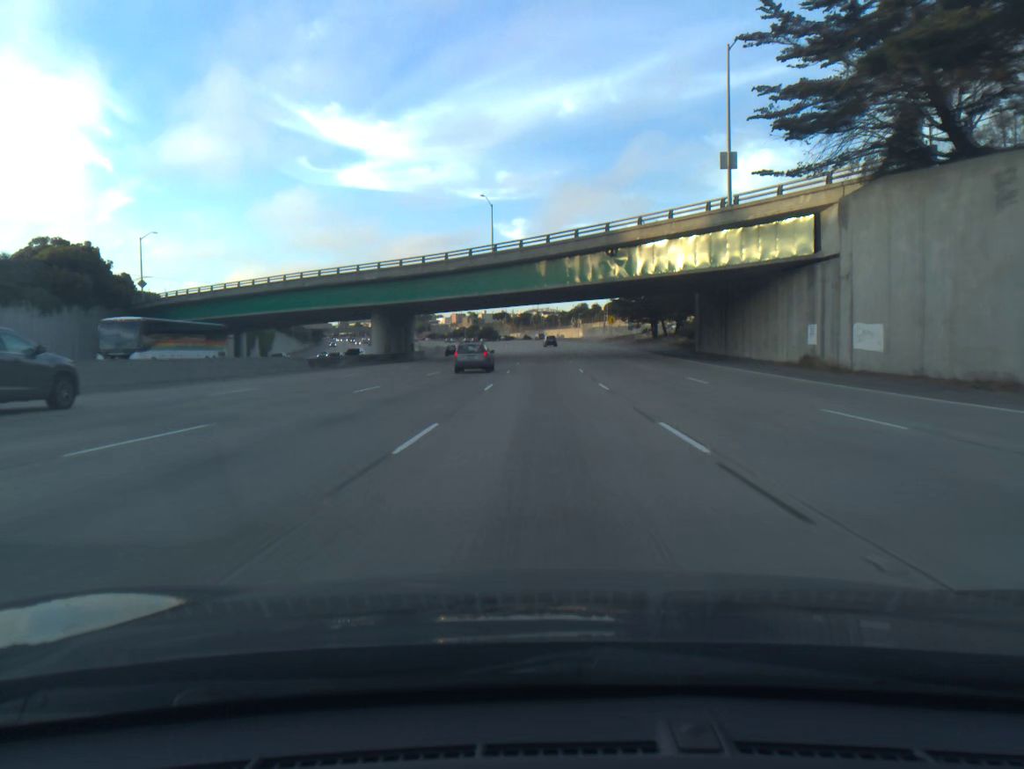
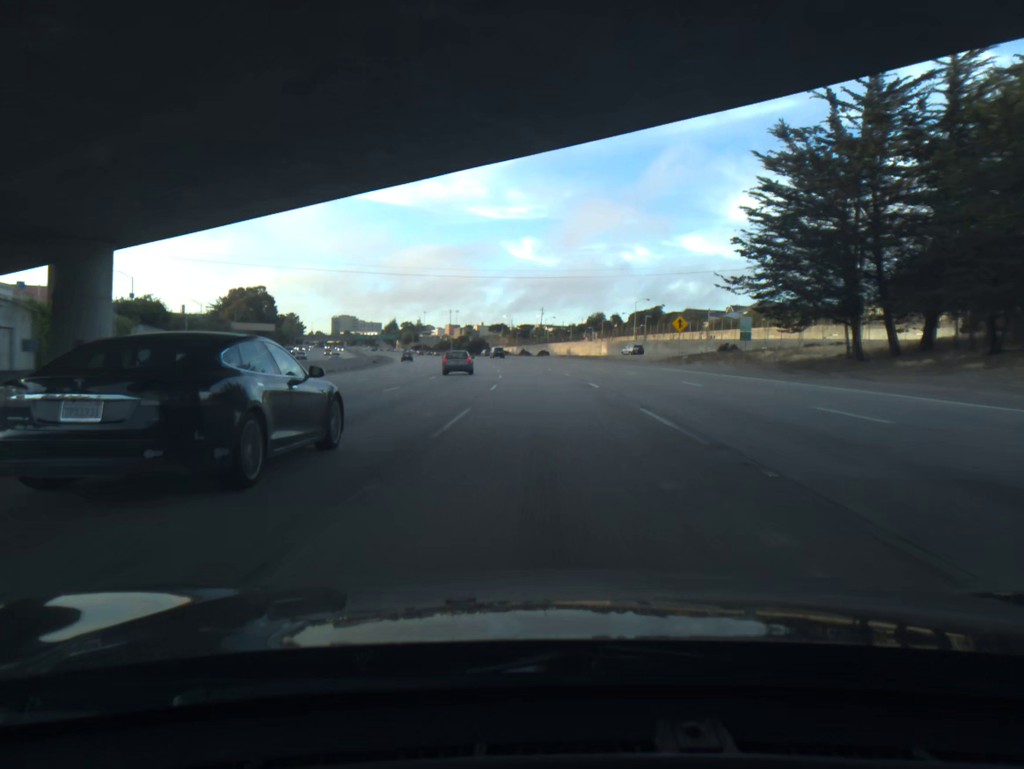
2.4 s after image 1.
(0.0, +67.6) m; 0°
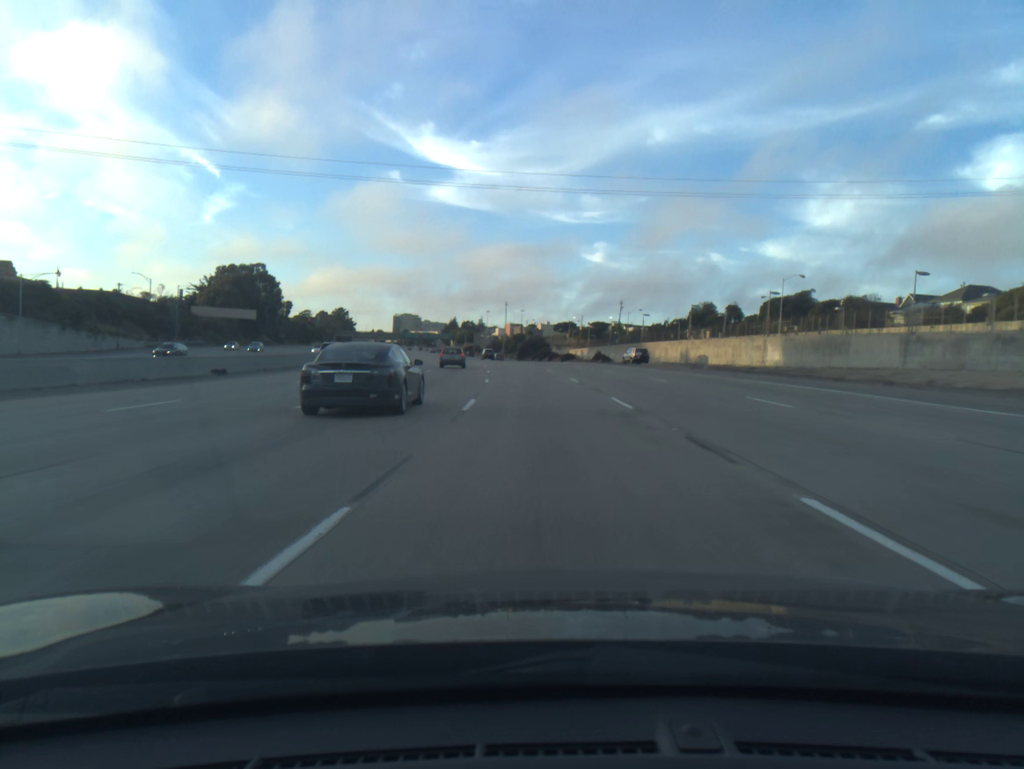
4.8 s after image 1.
(-2.3, +67.1) m; -5°
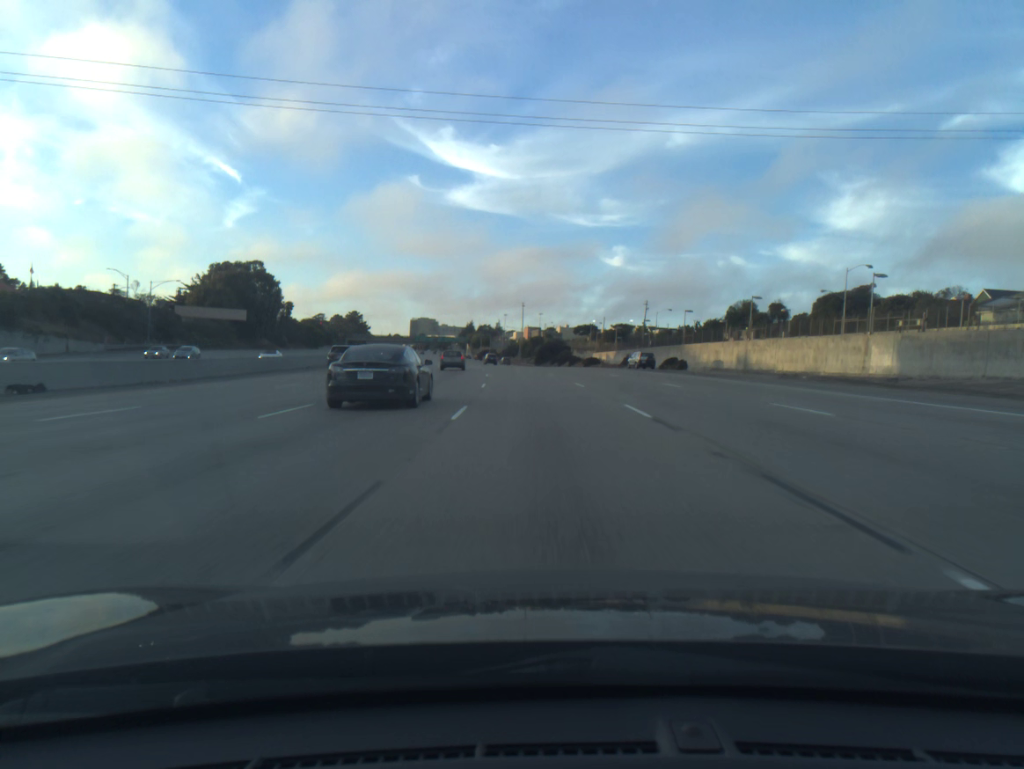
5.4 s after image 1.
(-0.2, +16.7) m; -1°
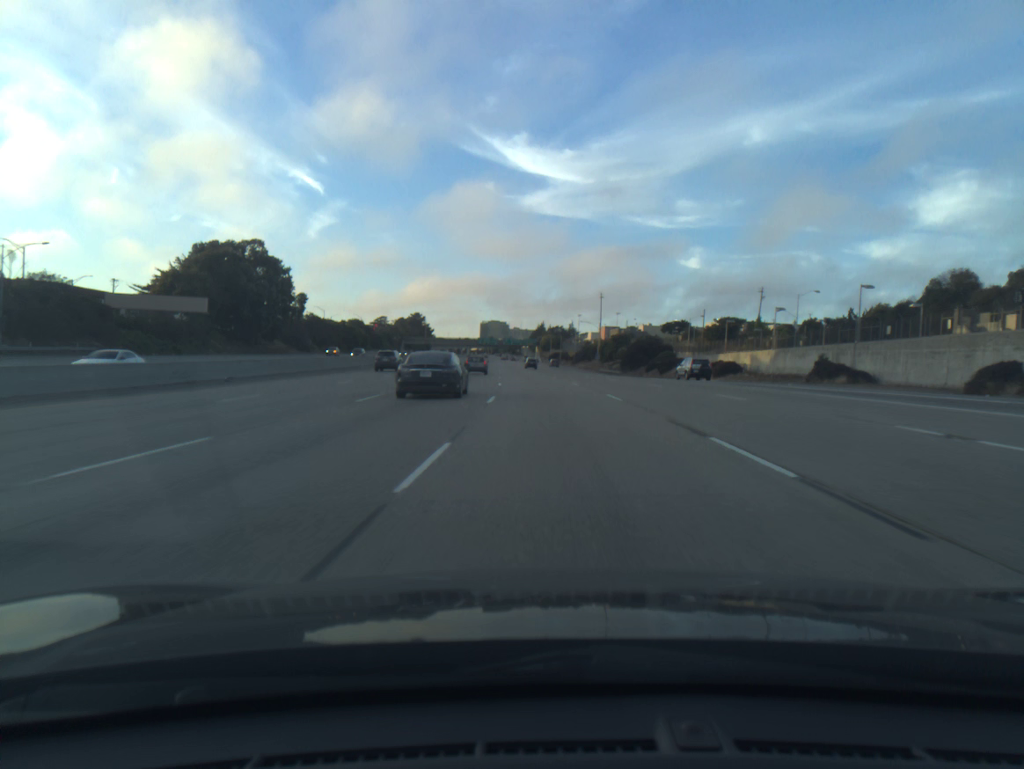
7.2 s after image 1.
(-2.2, +50.4) m; -5°
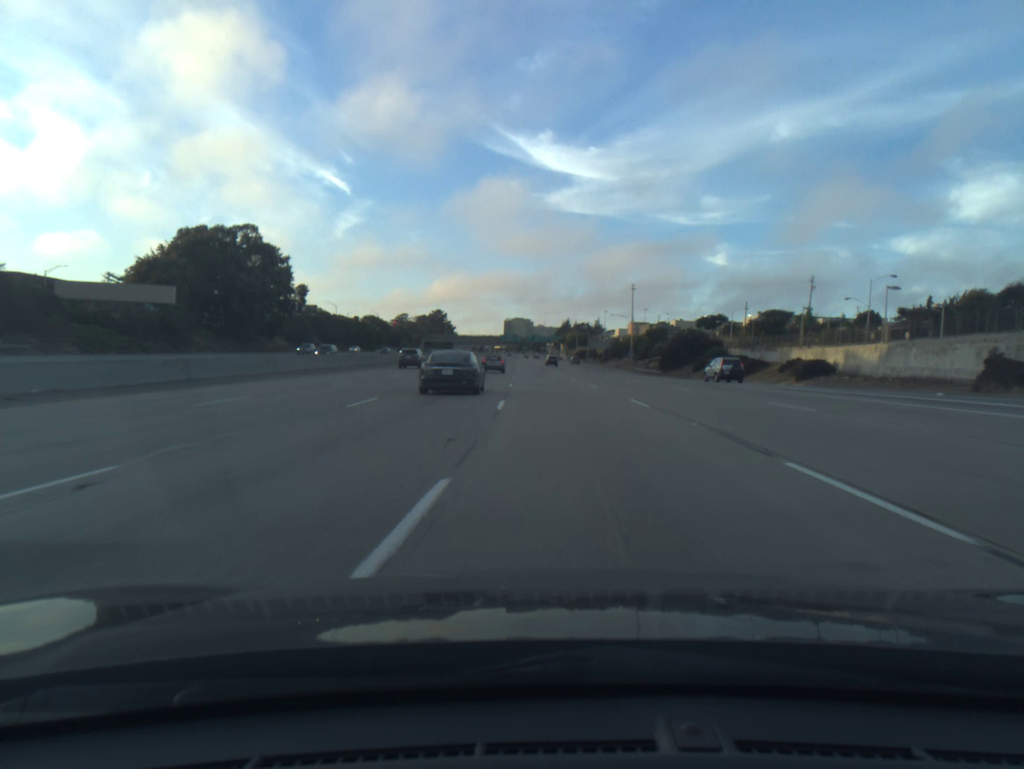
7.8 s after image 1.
(-0.3, +17.1) m; -2°
